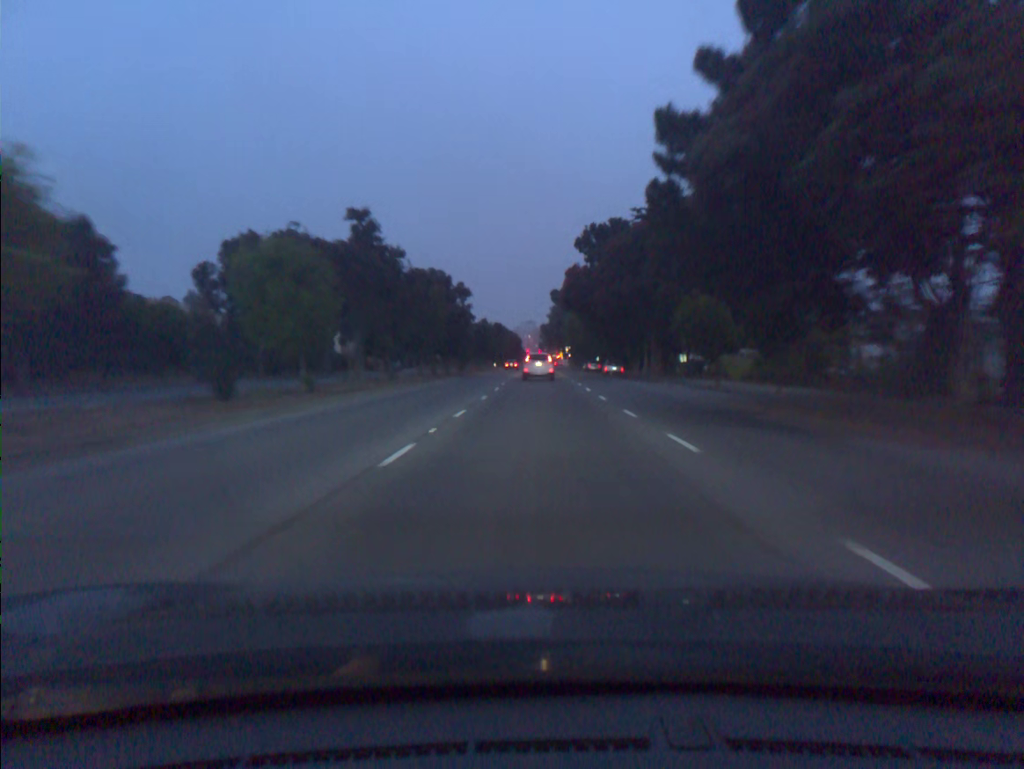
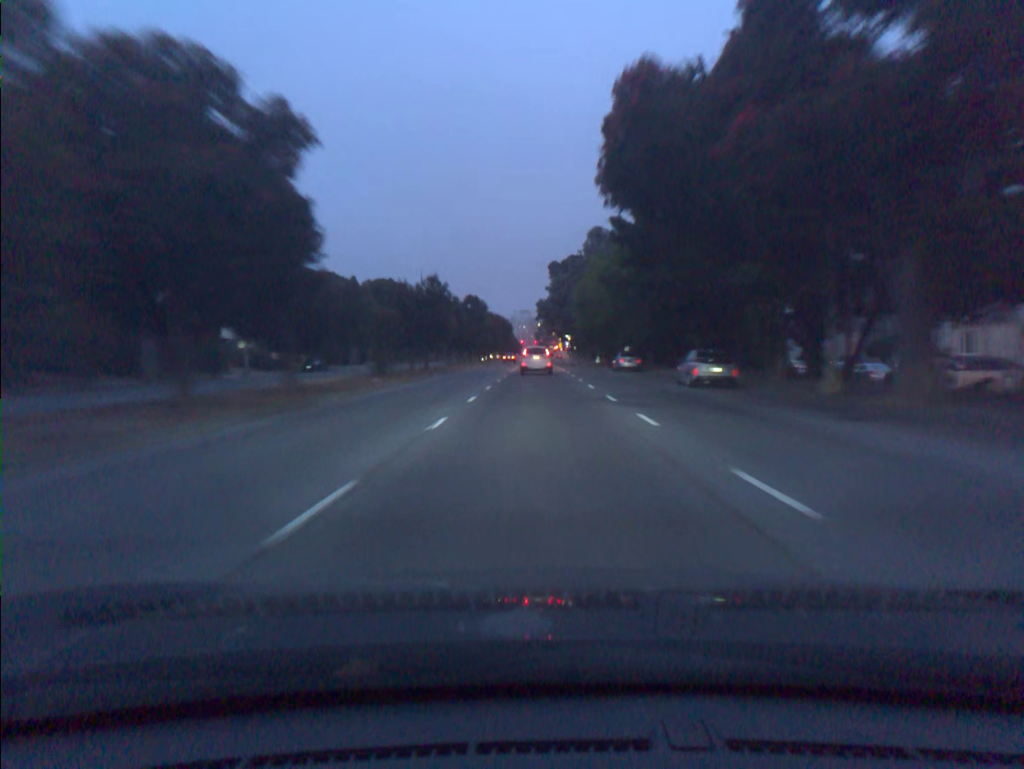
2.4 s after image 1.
(+0.1, +39.5) m; 0°
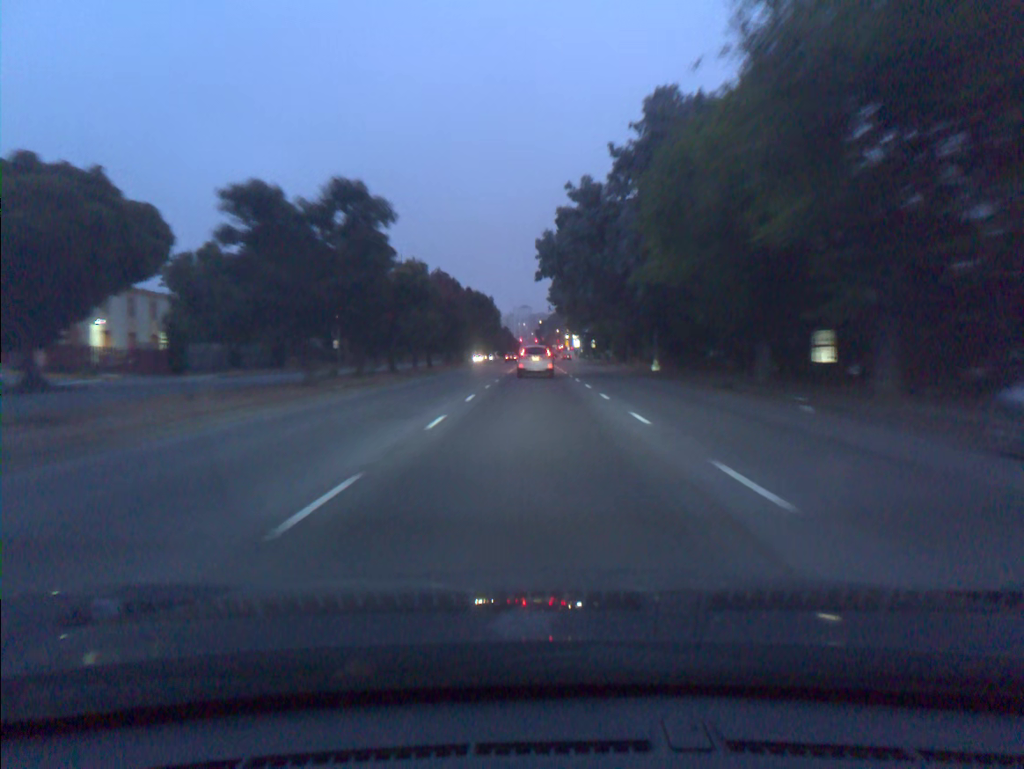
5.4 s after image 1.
(+0.1, +50.5) m; 0°
